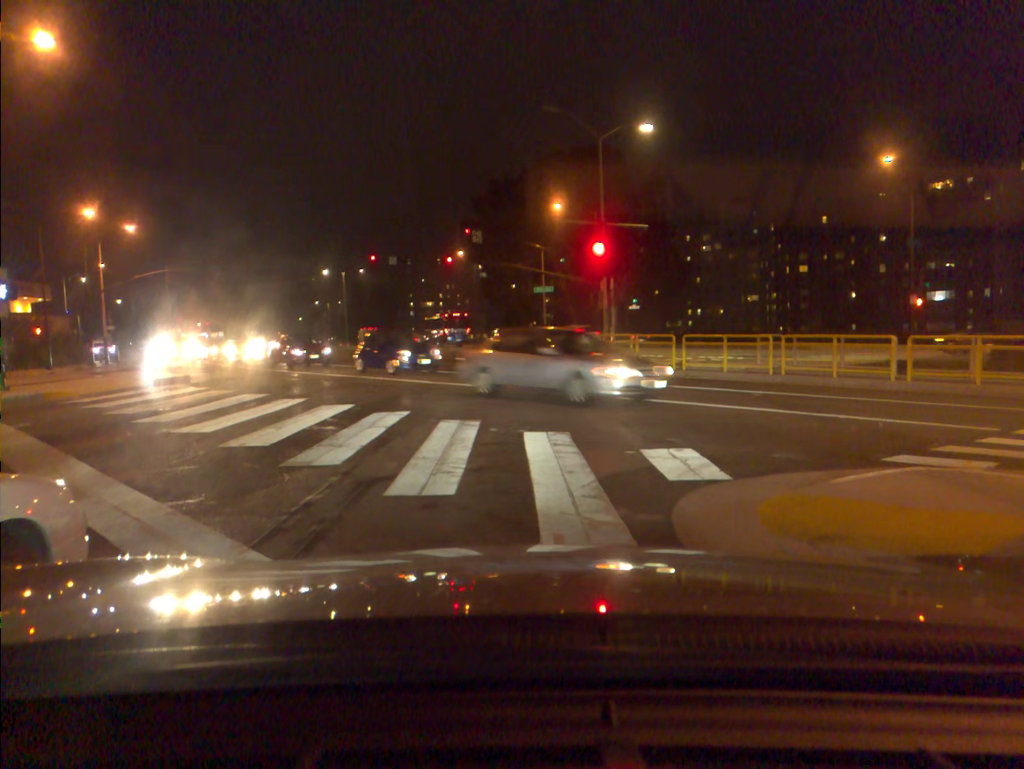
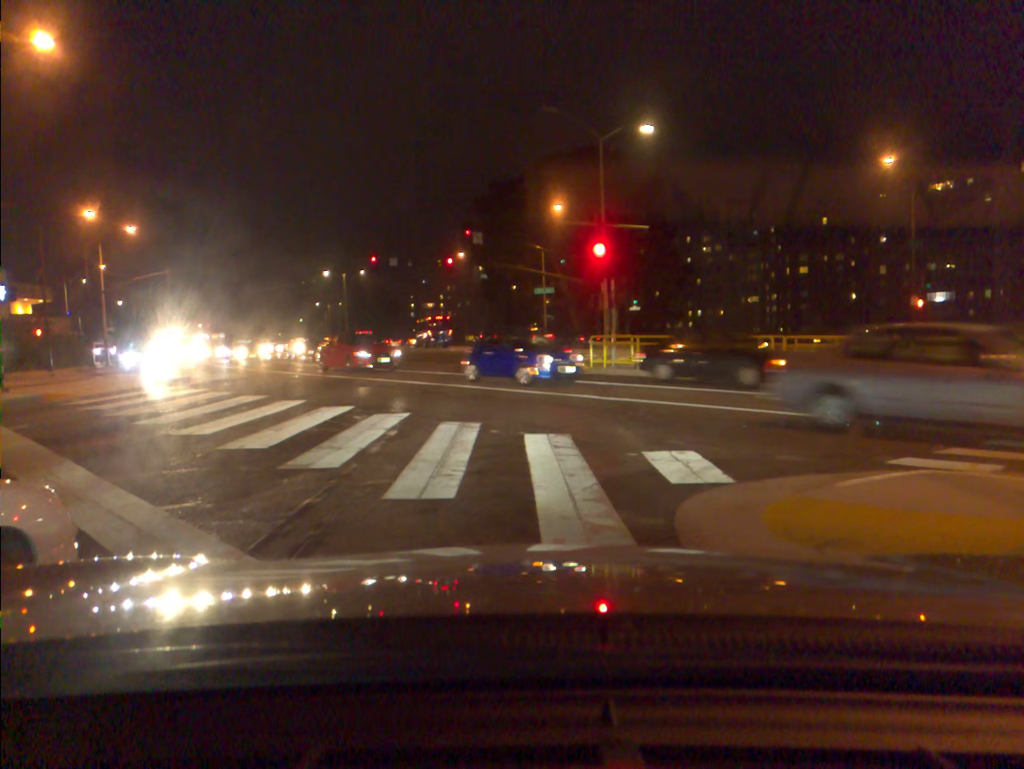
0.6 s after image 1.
(0.0, +0.1) m; 0°
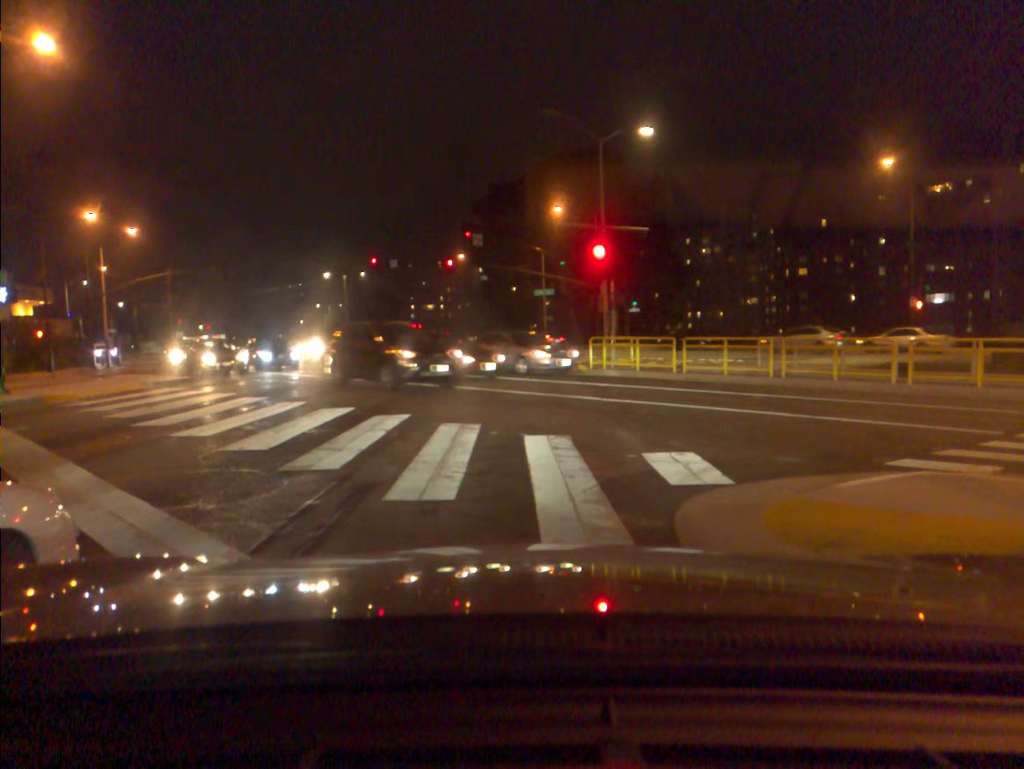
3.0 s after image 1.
(0.0, 0.0) m; 0°
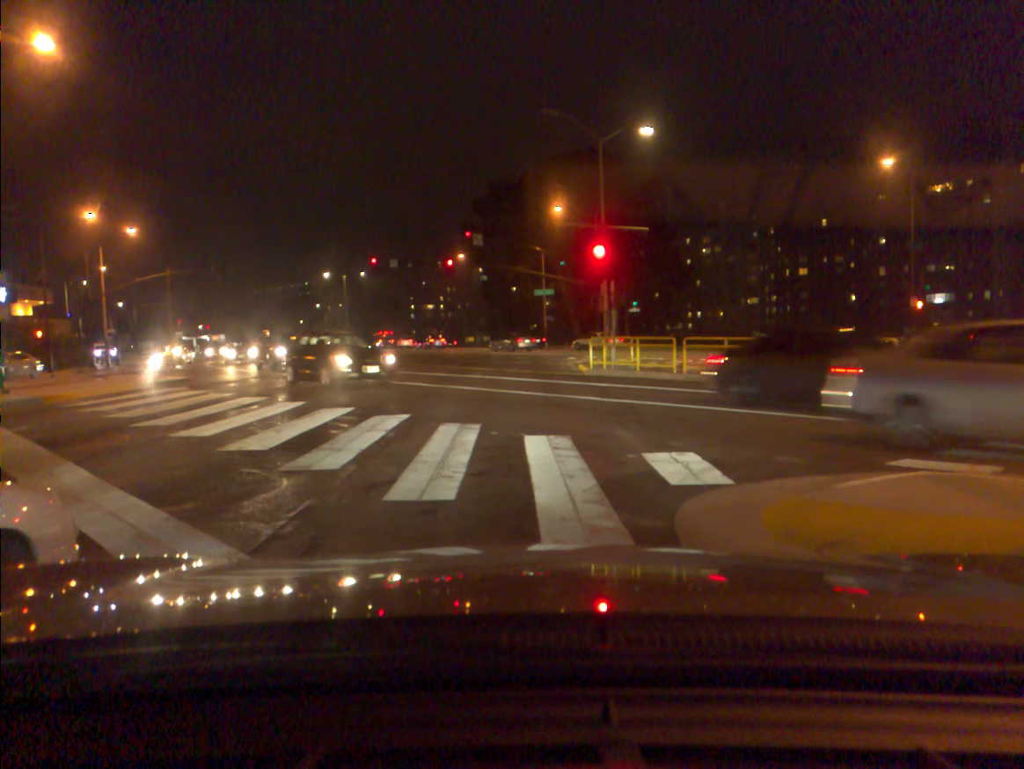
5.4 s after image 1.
(0.0, 0.0) m; 0°
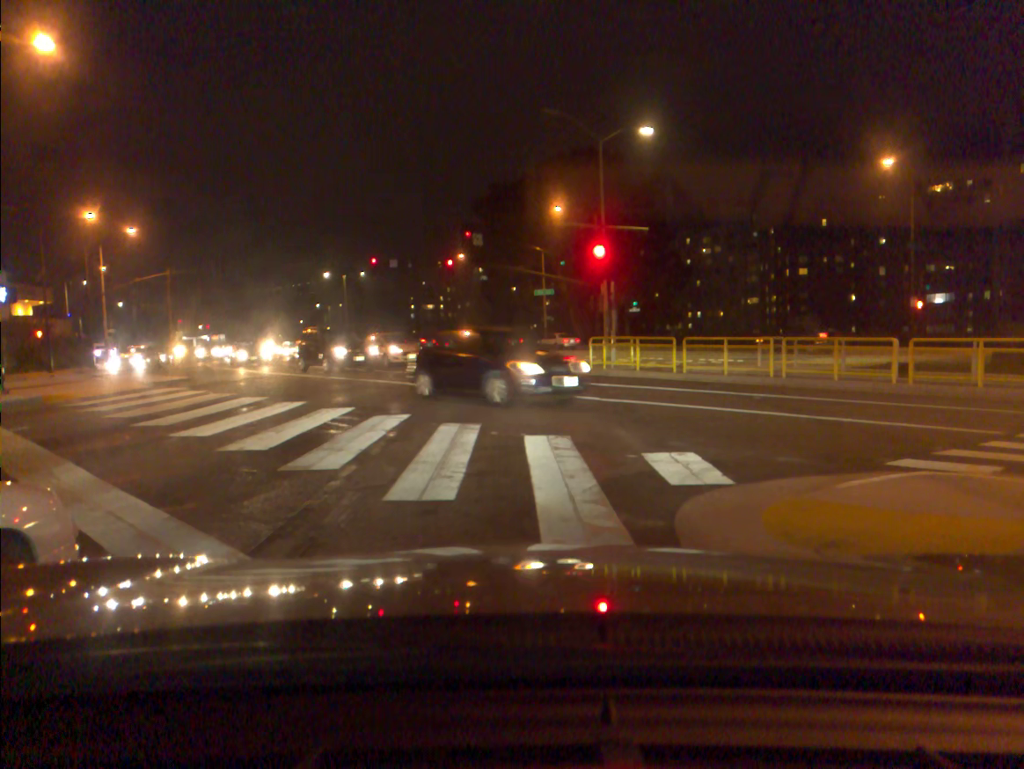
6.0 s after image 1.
(0.0, 0.0) m; 0°
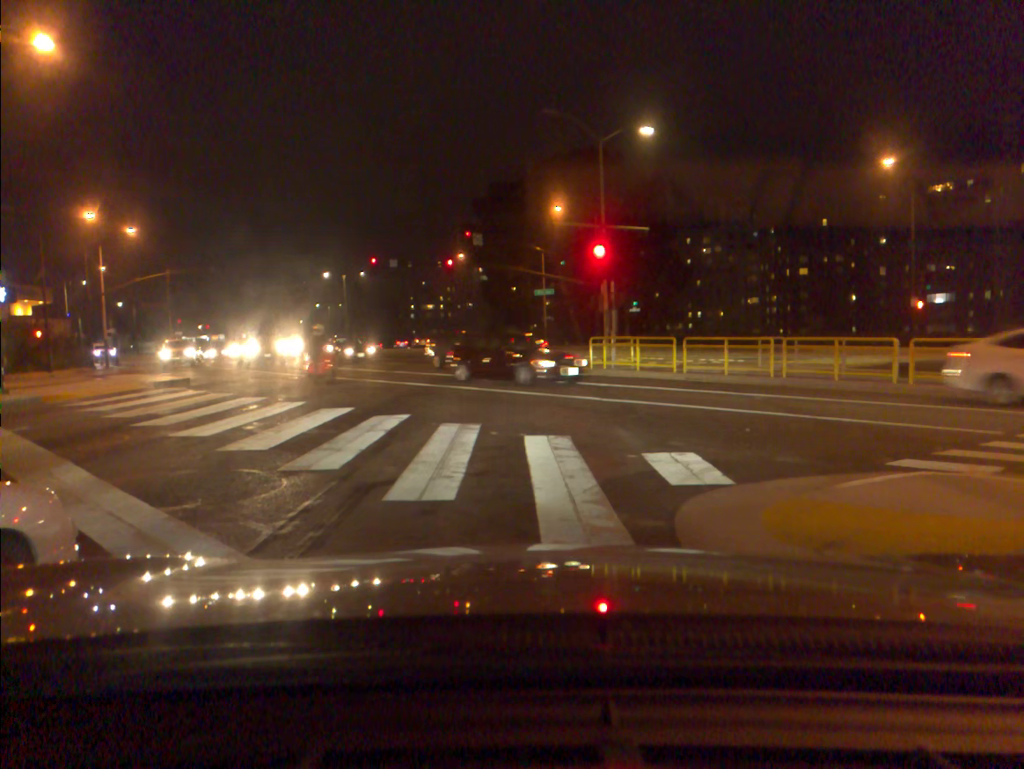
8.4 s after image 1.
(0.0, 0.0) m; 0°
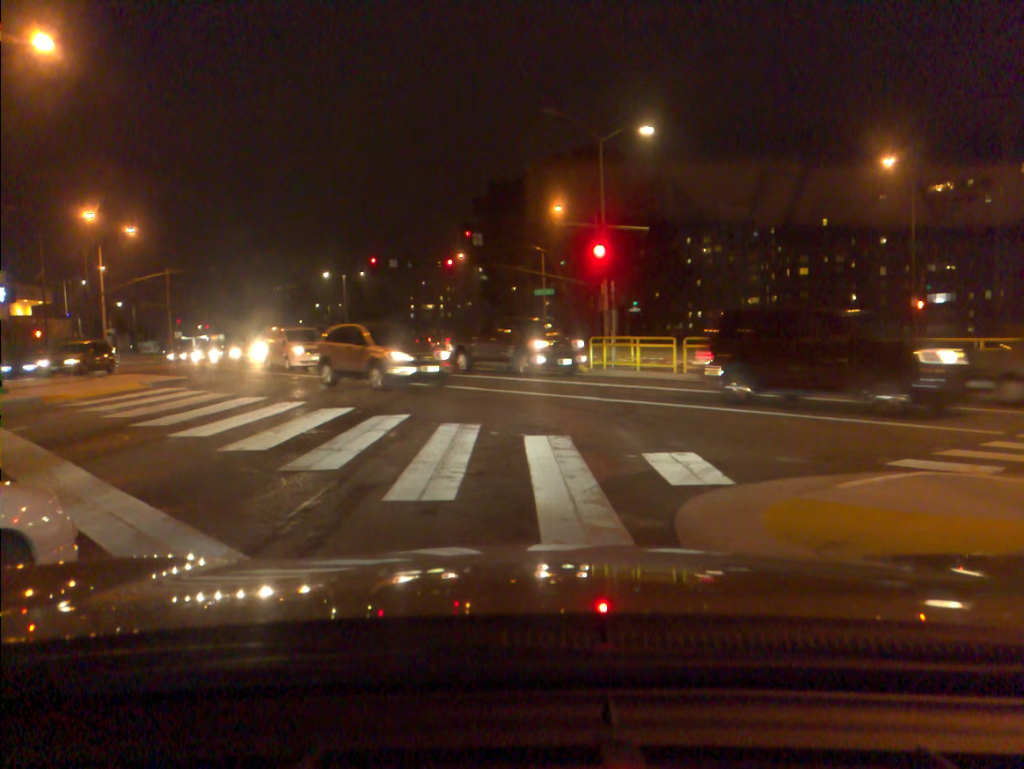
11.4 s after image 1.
(0.0, 0.0) m; 0°
